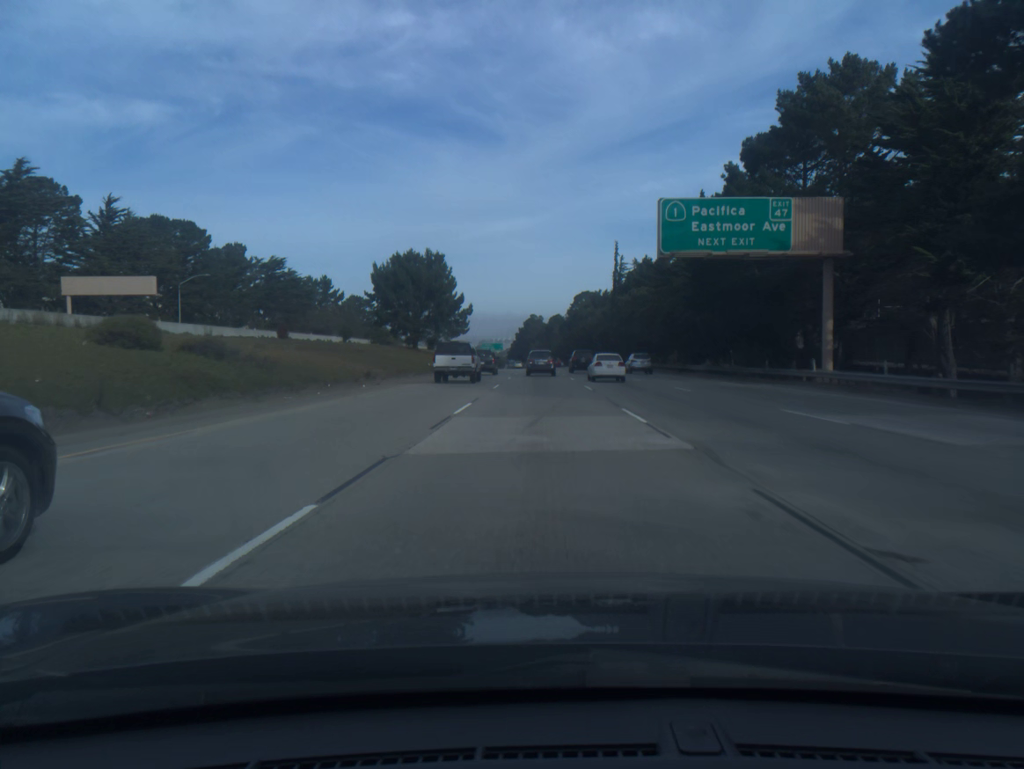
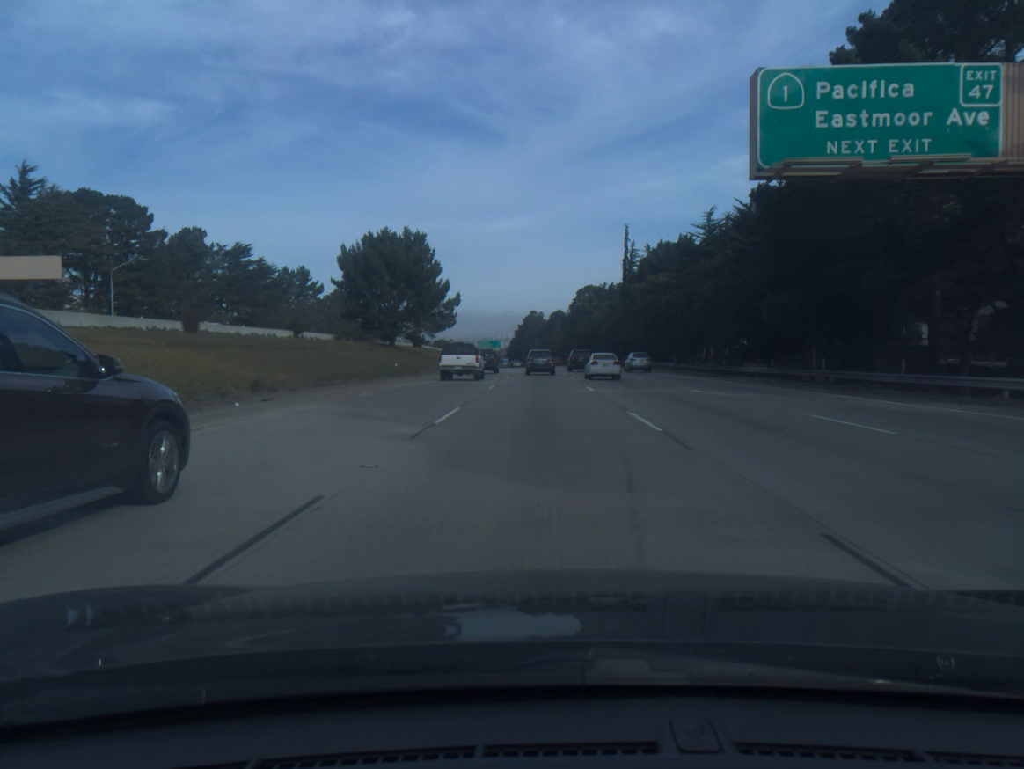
(0.0, +16.6) m; 0°
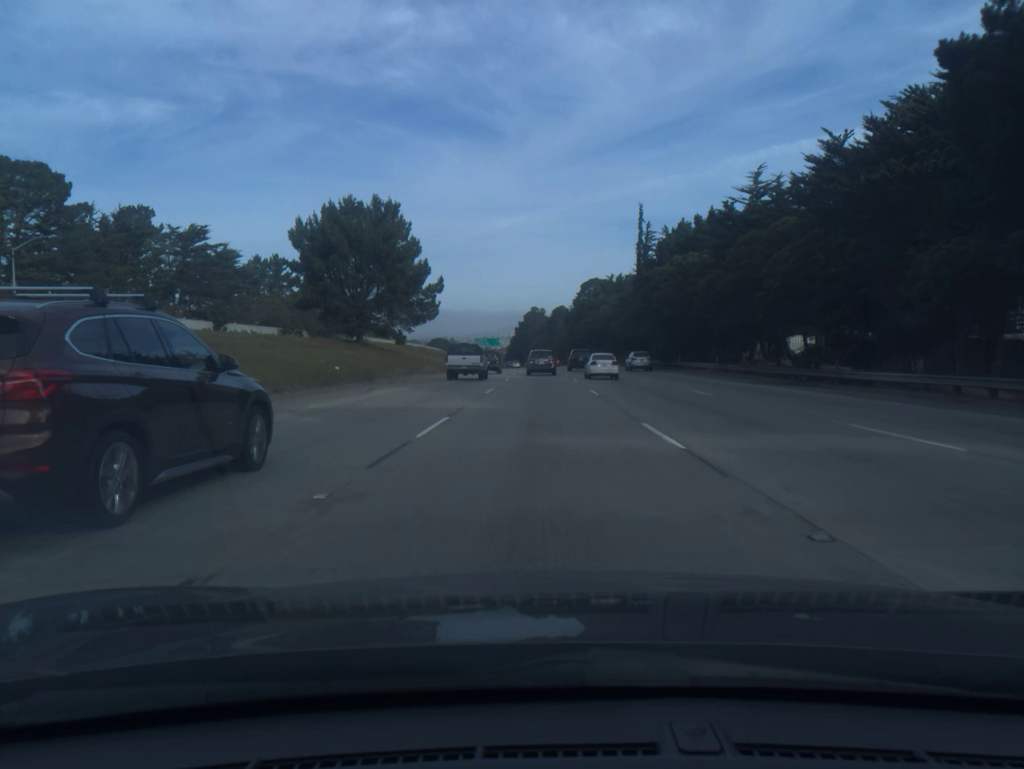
(0.0, +16.6) m; 0°
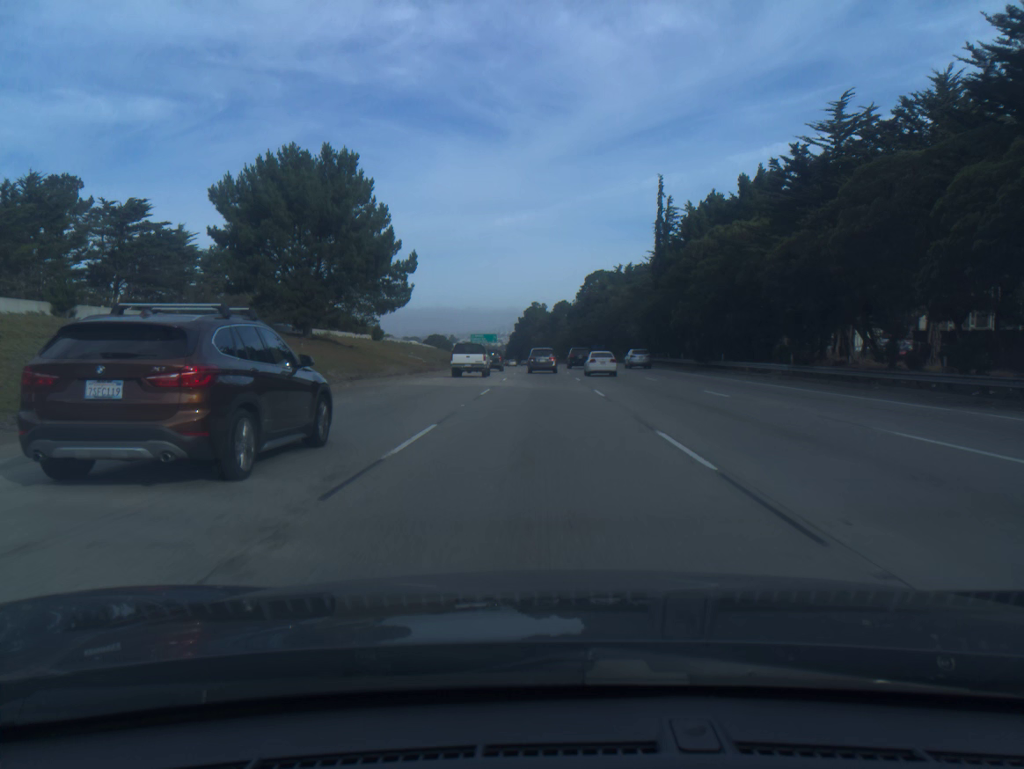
(0.0, +16.6) m; 0°
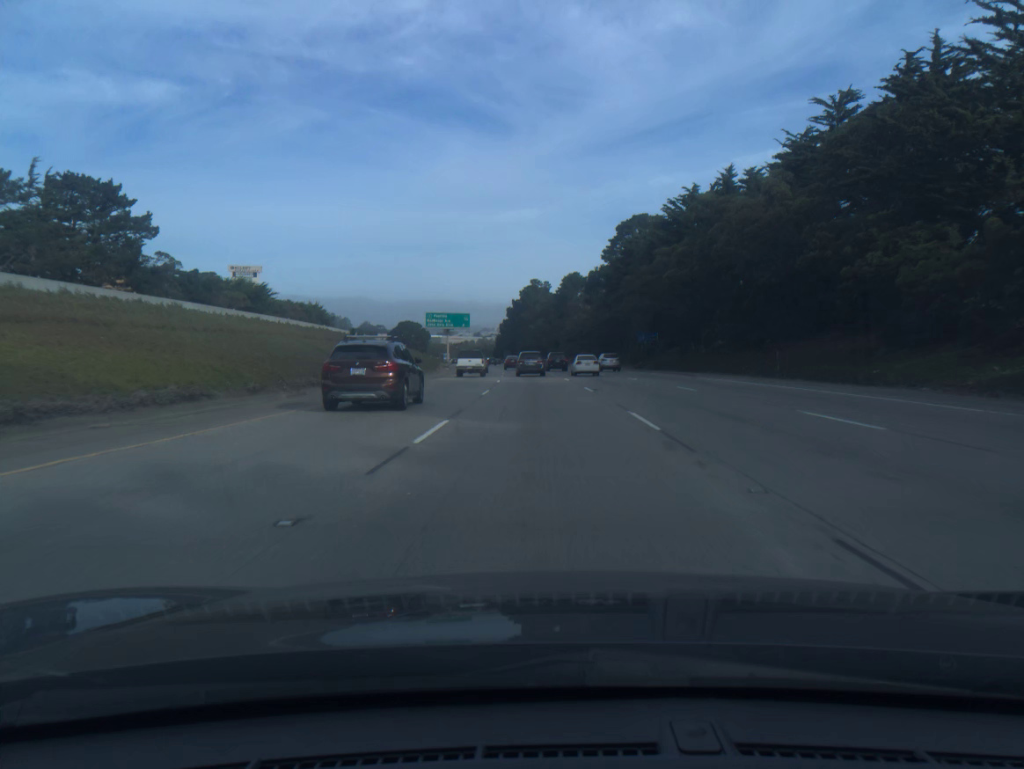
(-0.1, +83.2) m; 0°
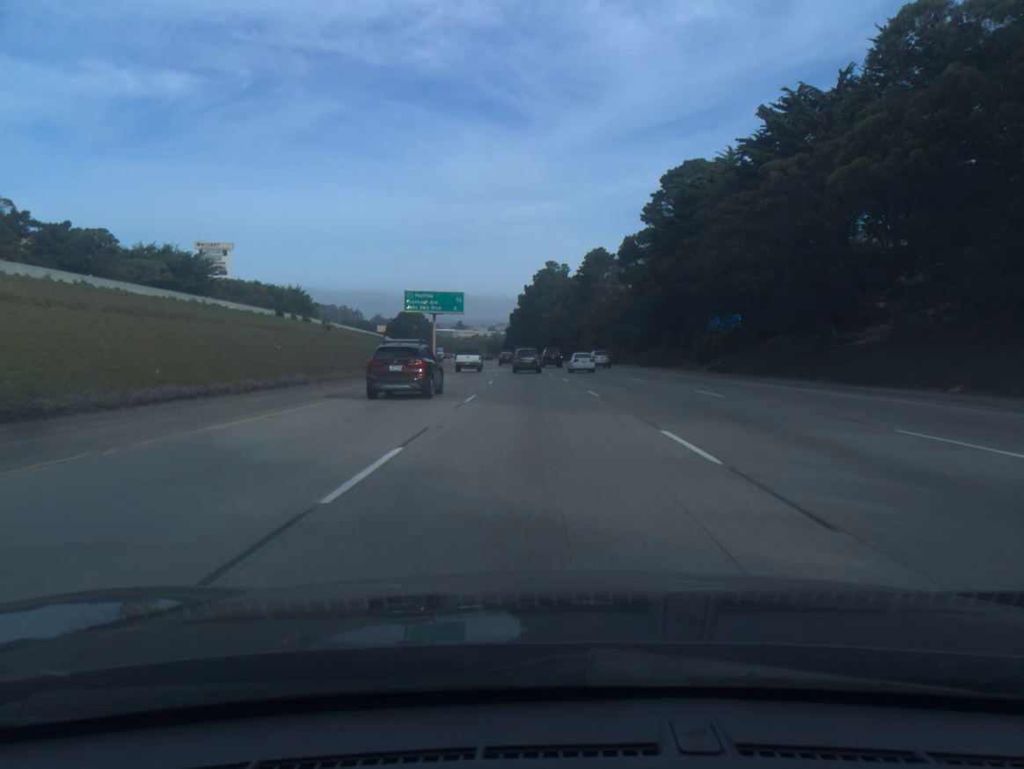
(-0.3, +33.4) m; -1°
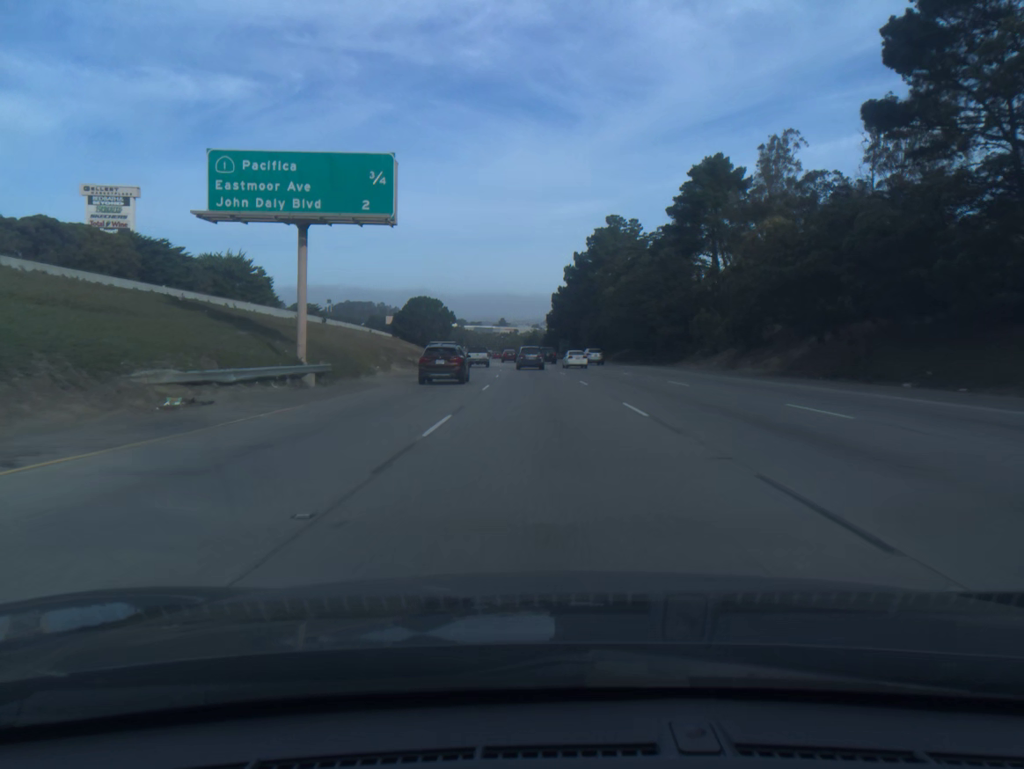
(-1.9, +66.9) m; -3°
